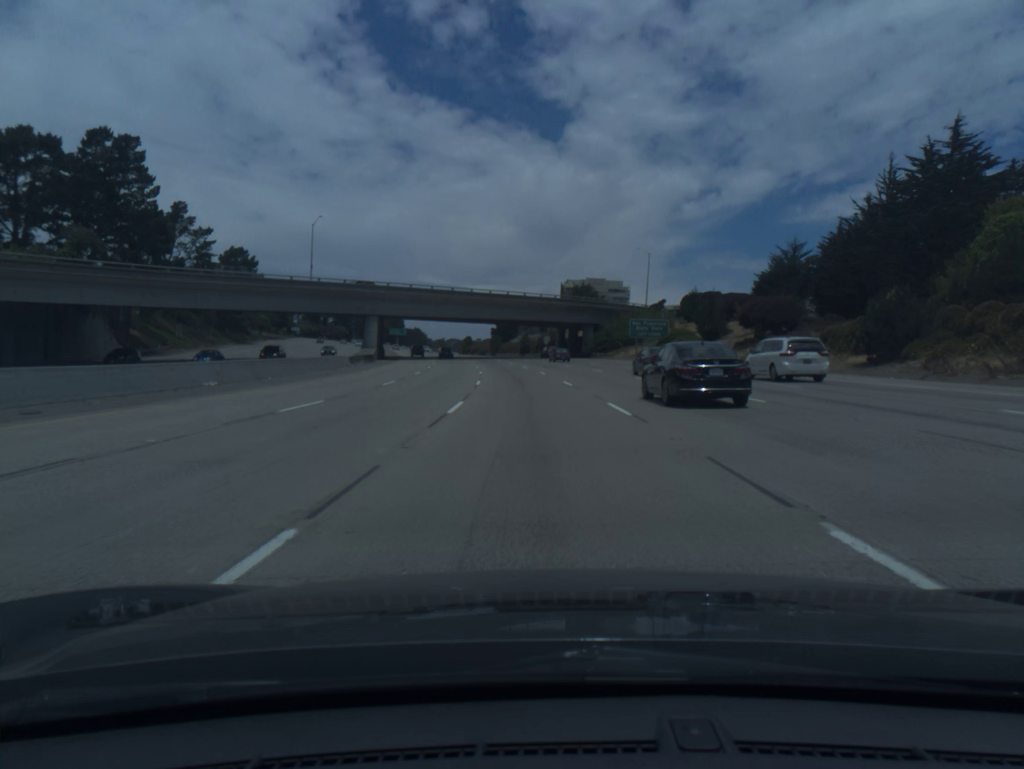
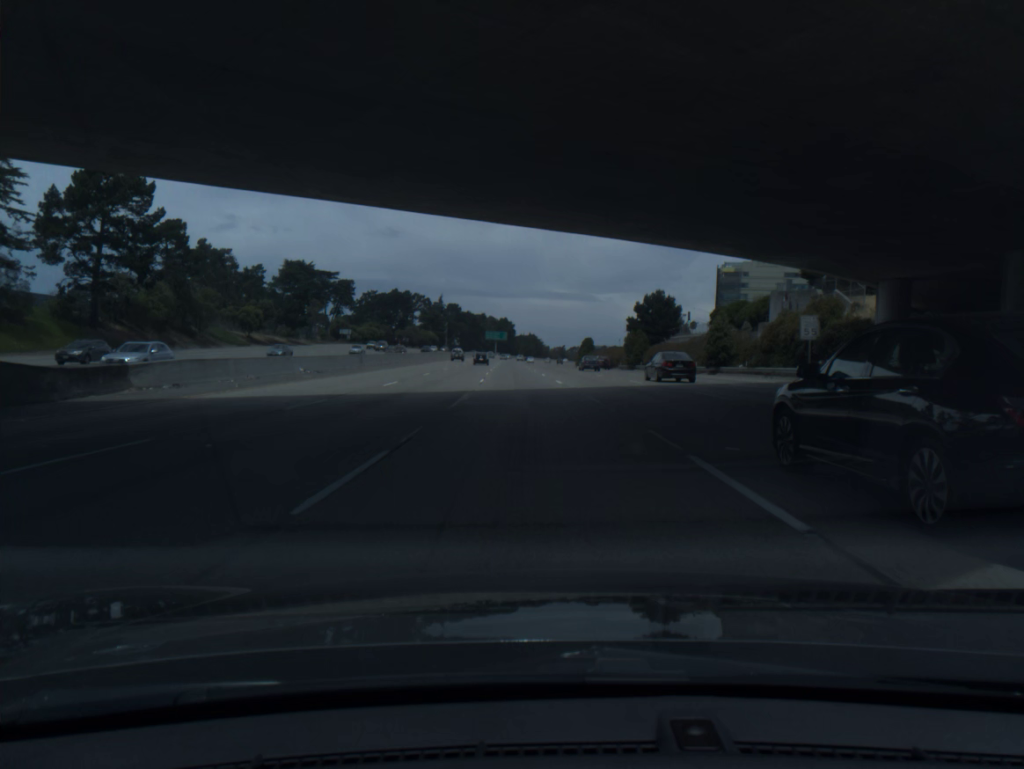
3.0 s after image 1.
(-7.5, +95.3) m; -9°
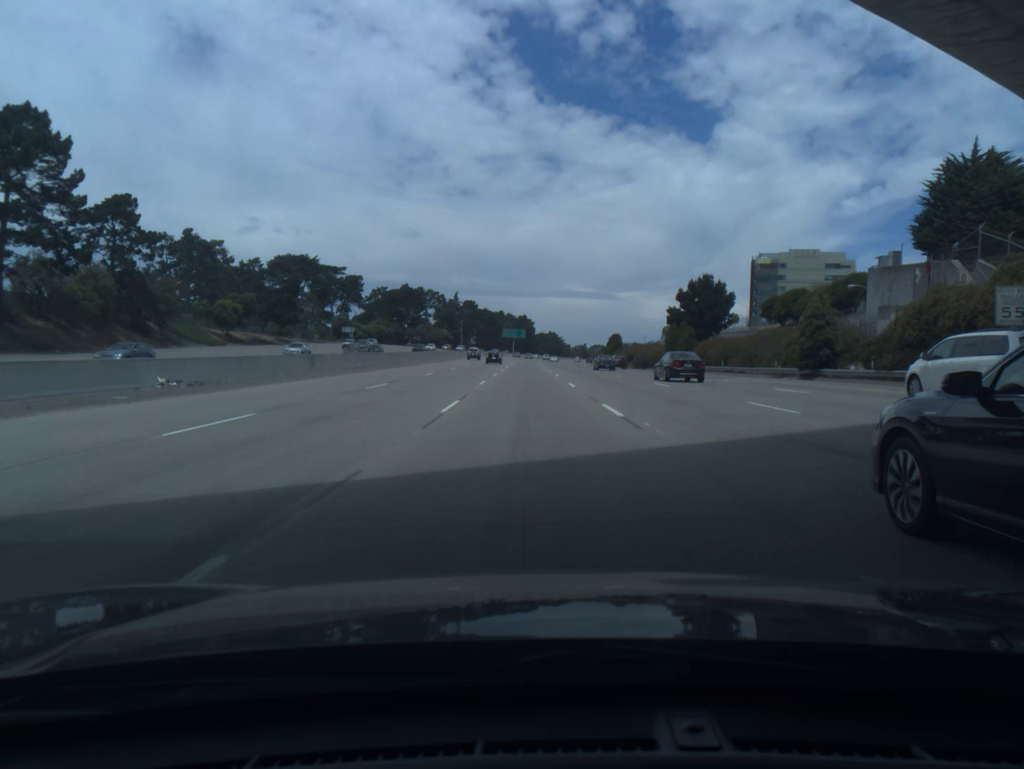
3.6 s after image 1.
(-0.3, +19.1) m; -1°
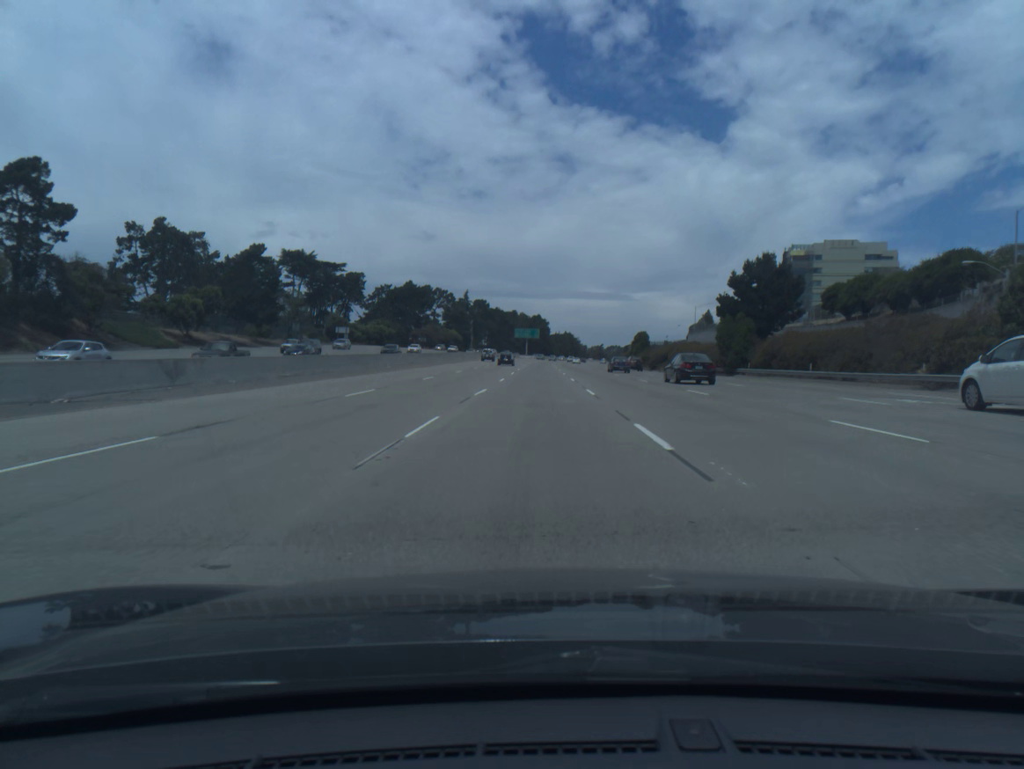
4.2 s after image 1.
(-0.2, +19.1) m; -1°
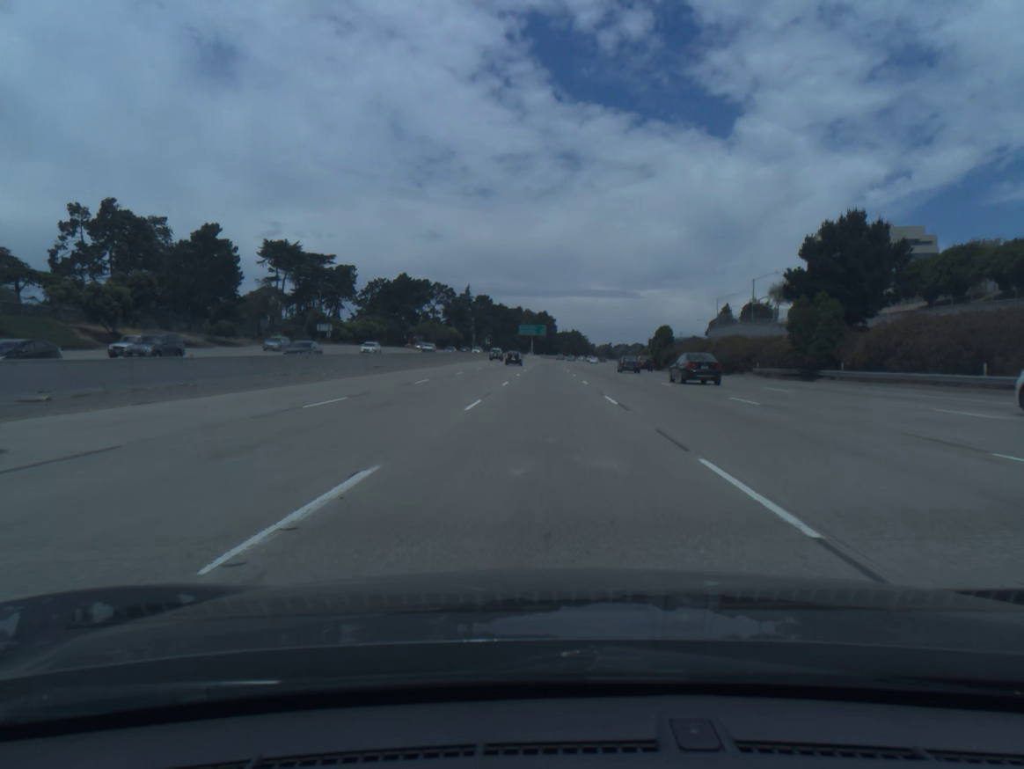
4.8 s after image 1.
(-0.1, +19.2) m; -1°
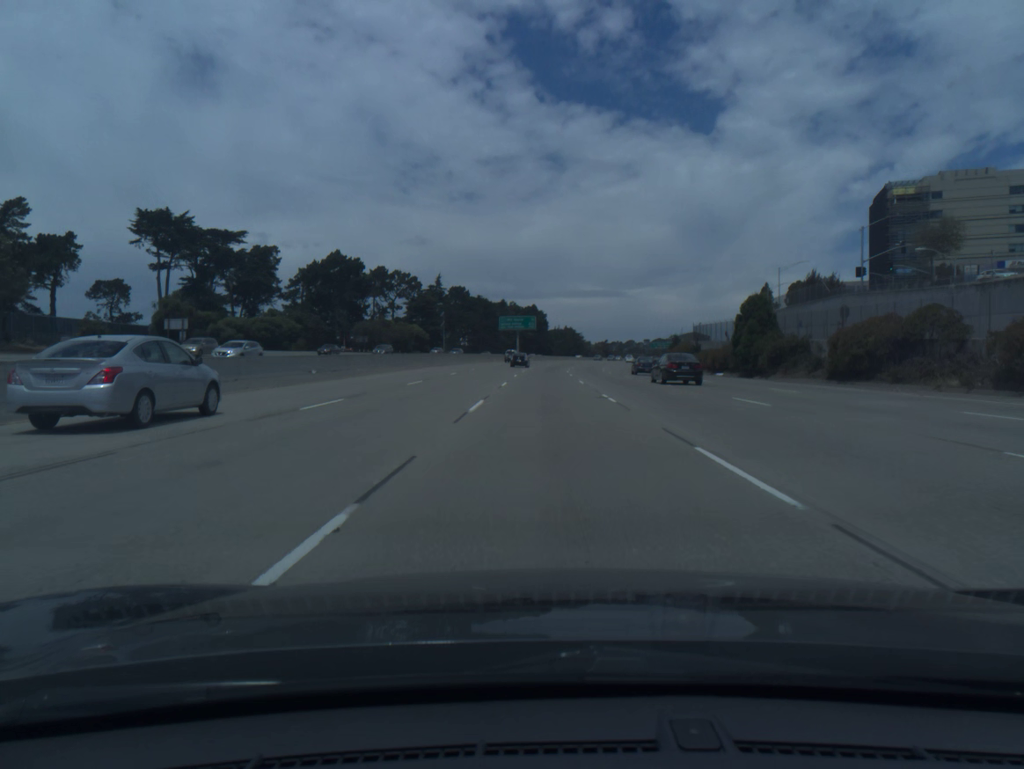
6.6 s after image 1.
(+0.1, +57.6) m; +1°
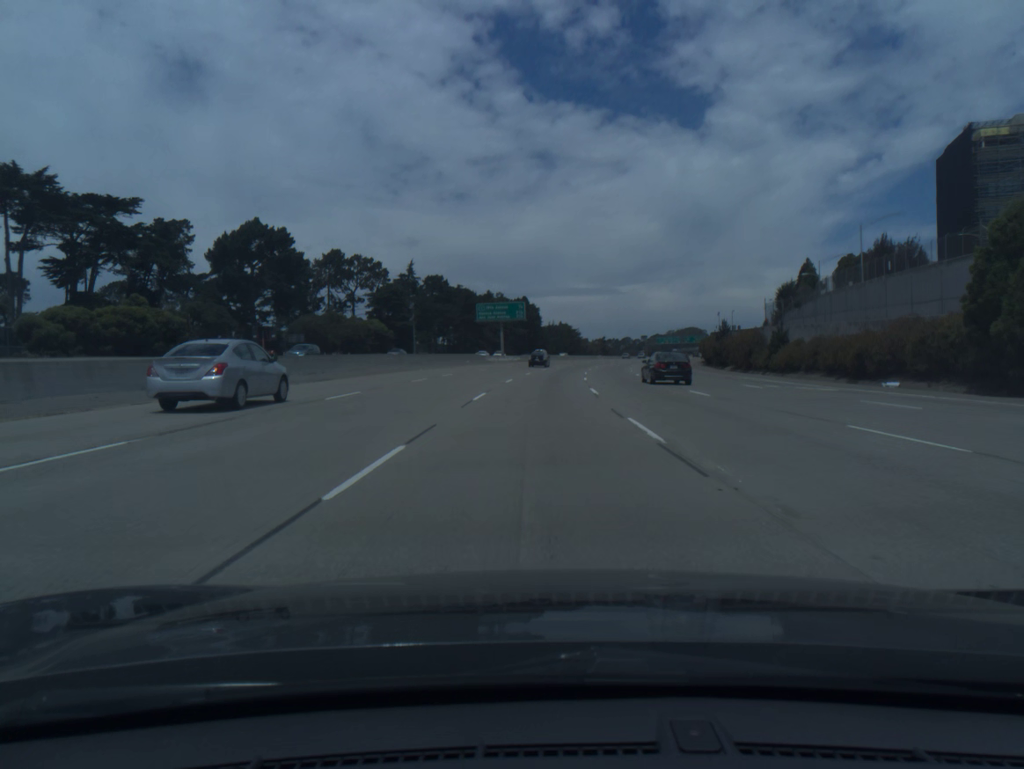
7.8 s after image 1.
(+0.2, +38.4) m; +1°
